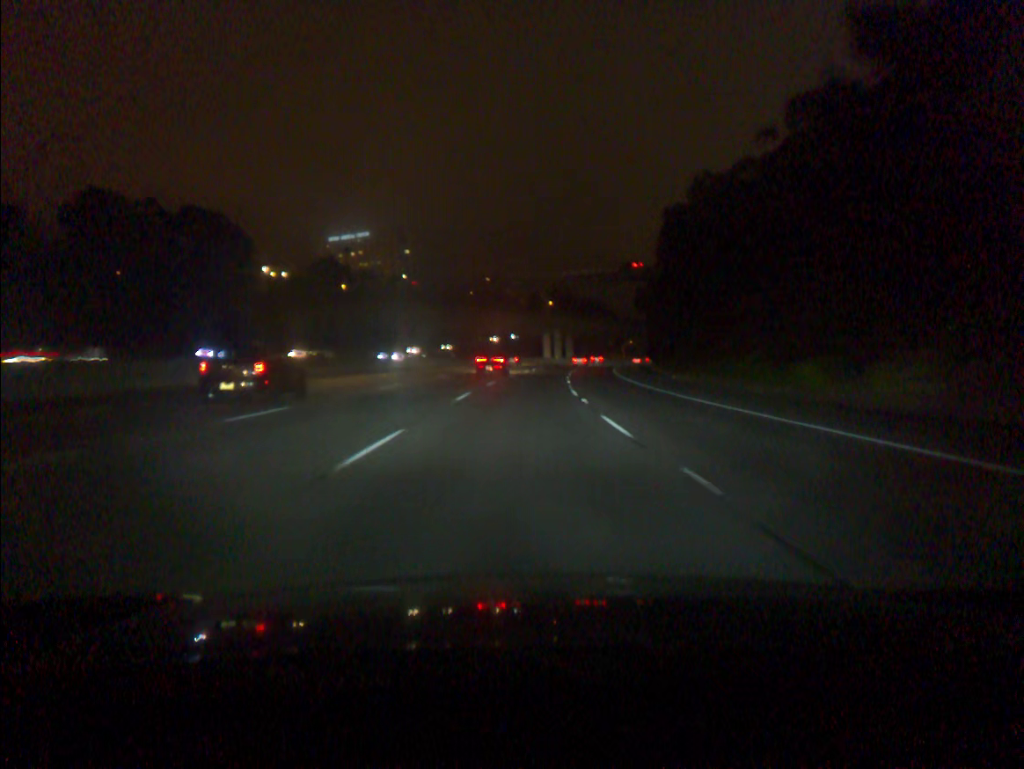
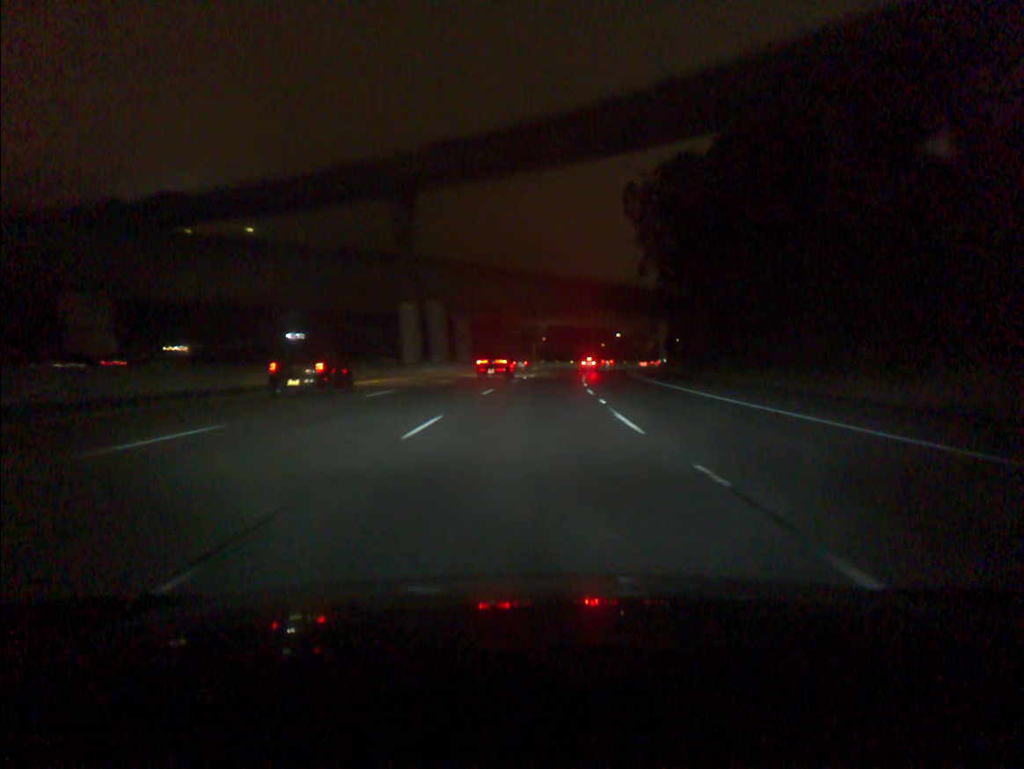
(+5.4, +91.6) m; +8°
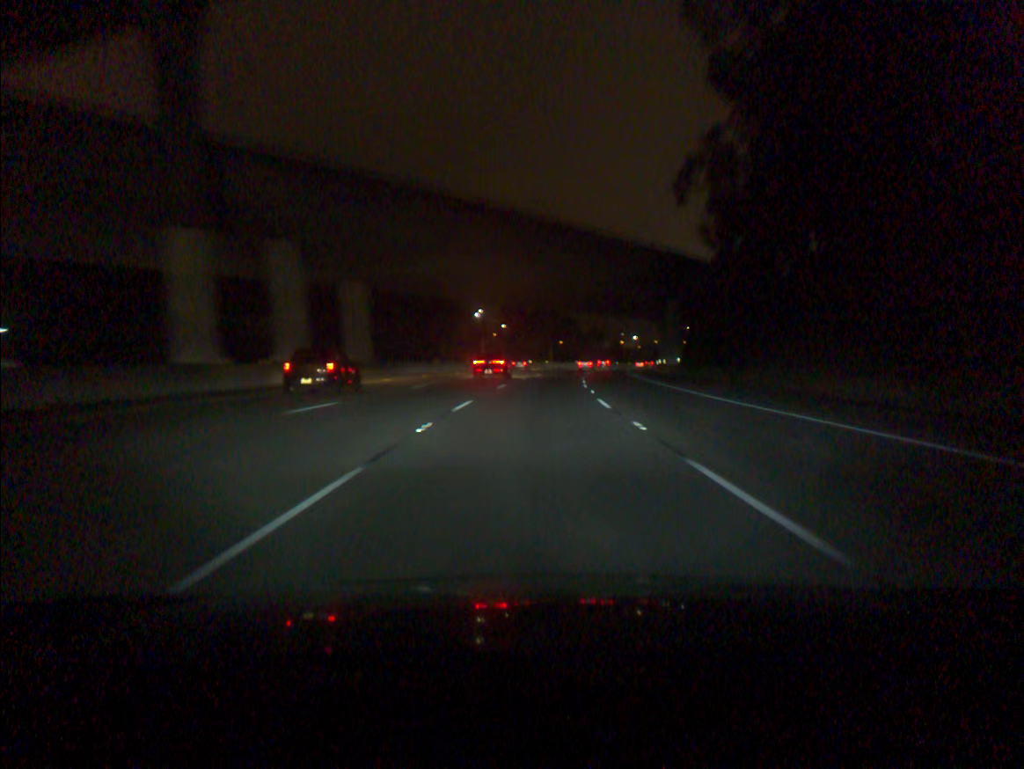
(+1.1, +36.4) m; +4°
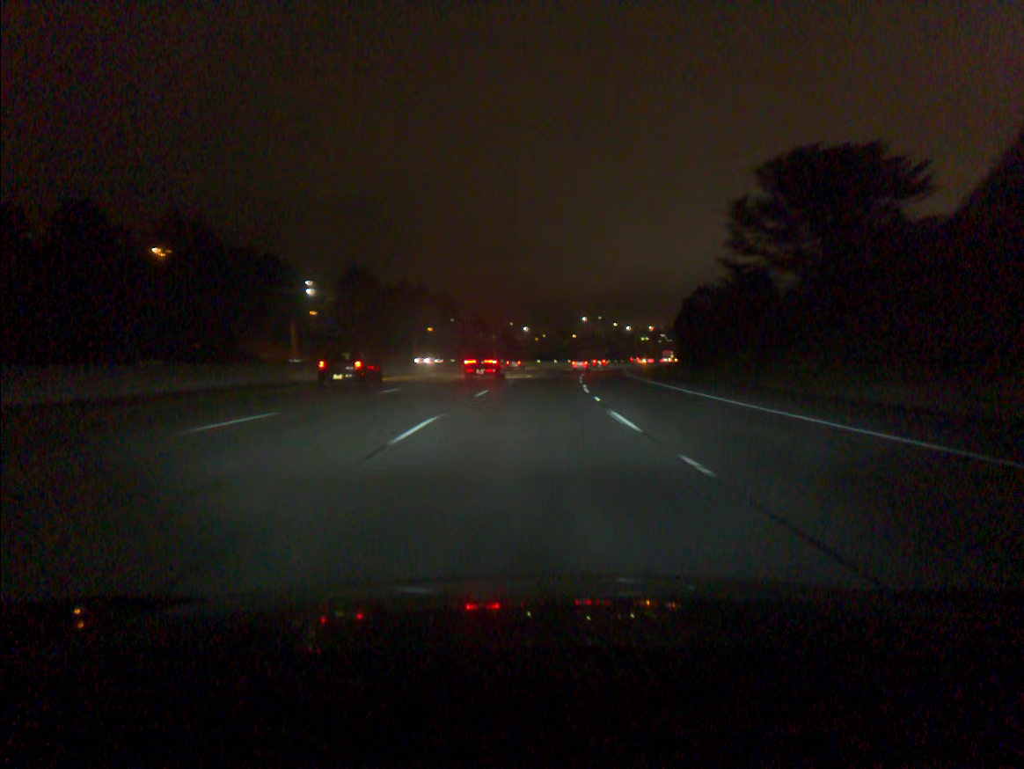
(+6.8, +91.2) m; +9°
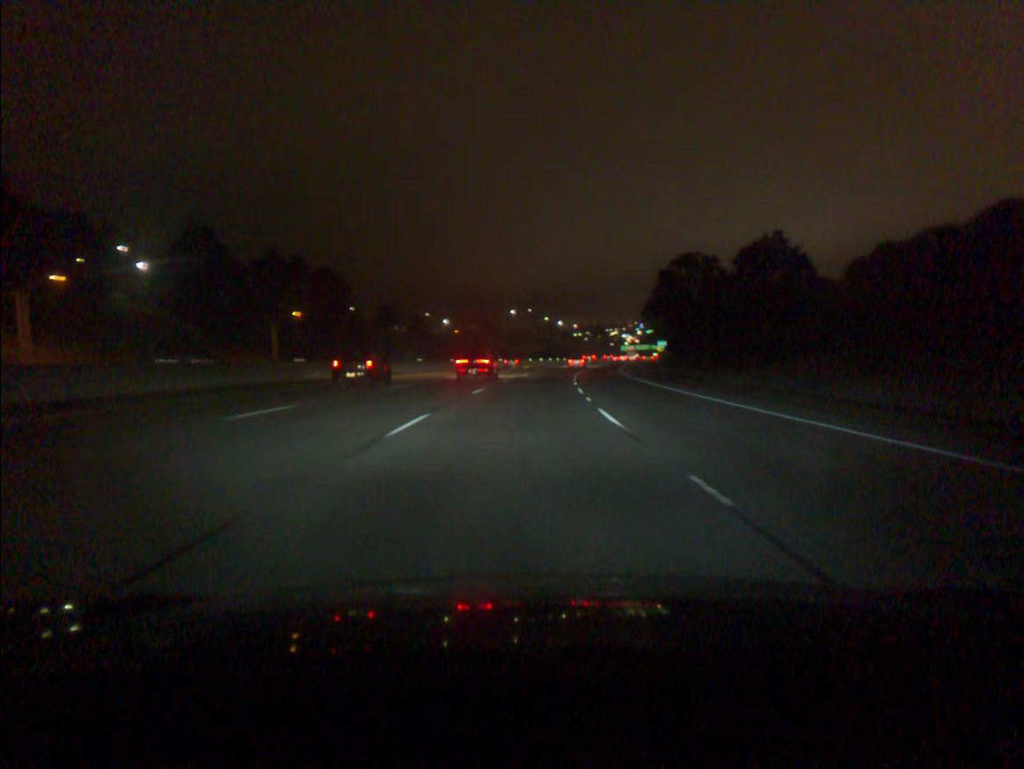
(+2.6, +55.2) m; +5°
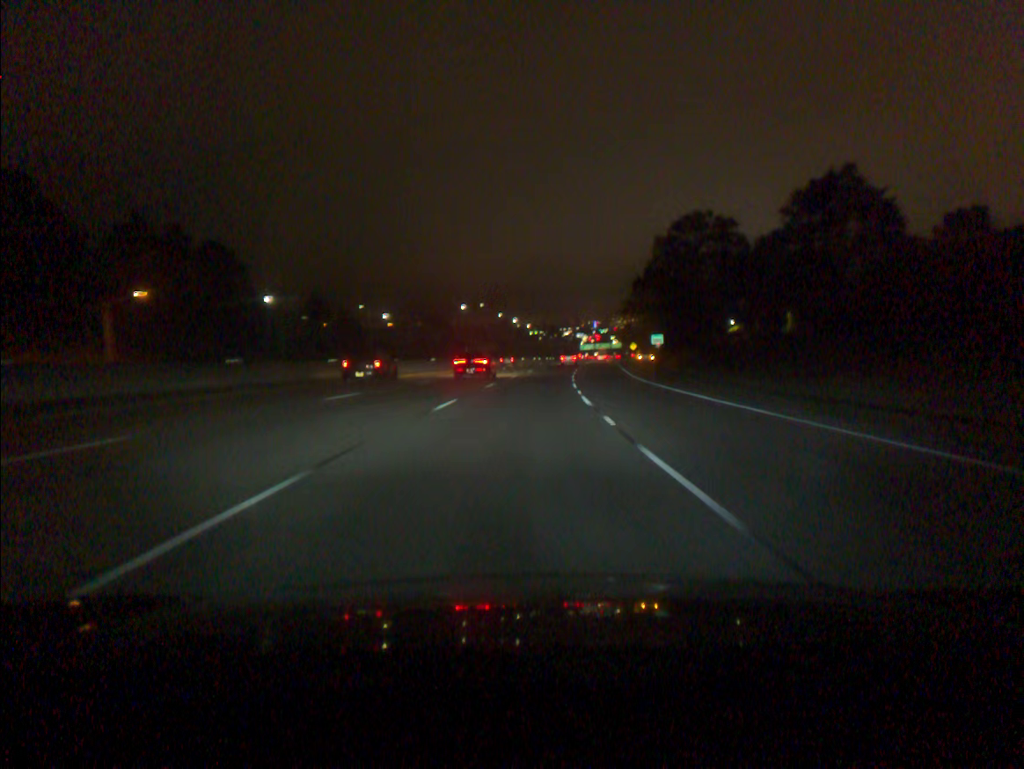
(+1.1, +36.9) m; +3°
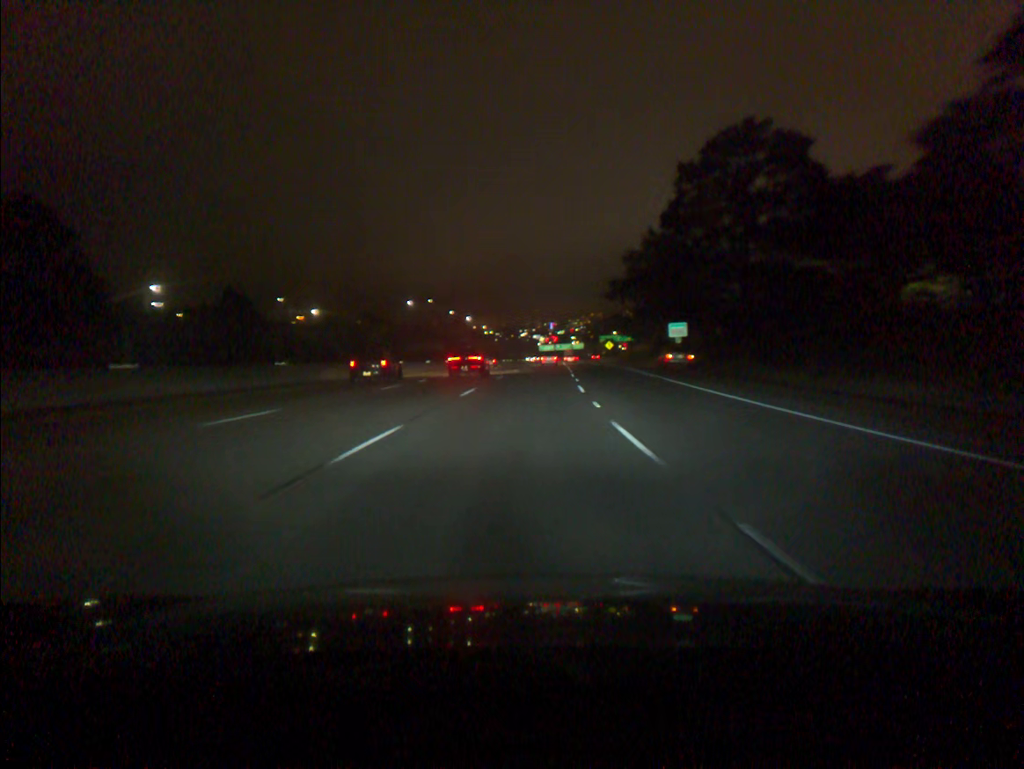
(+1.1, +37.0) m; +3°
